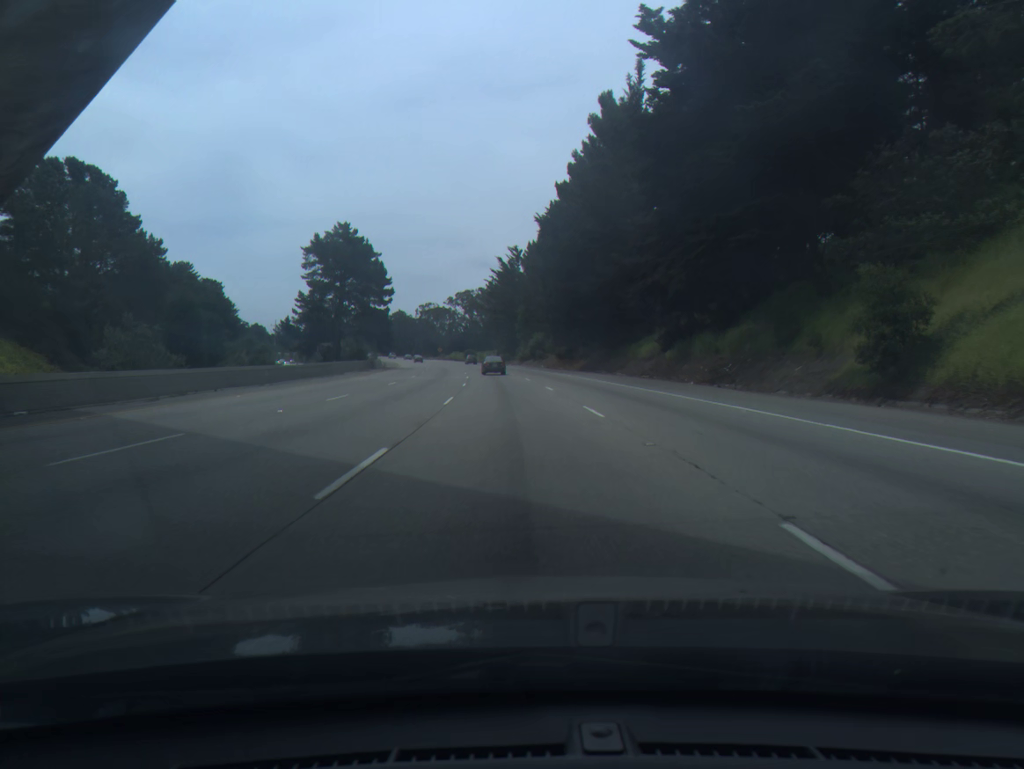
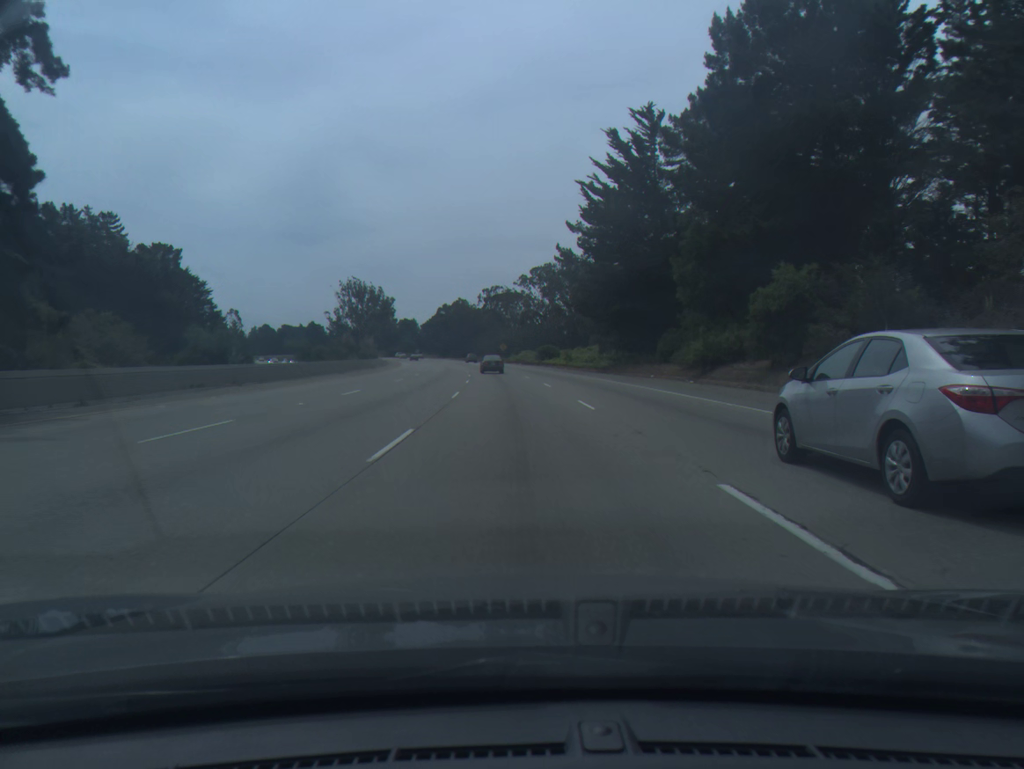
(-4.4, +85.6) m; -6°
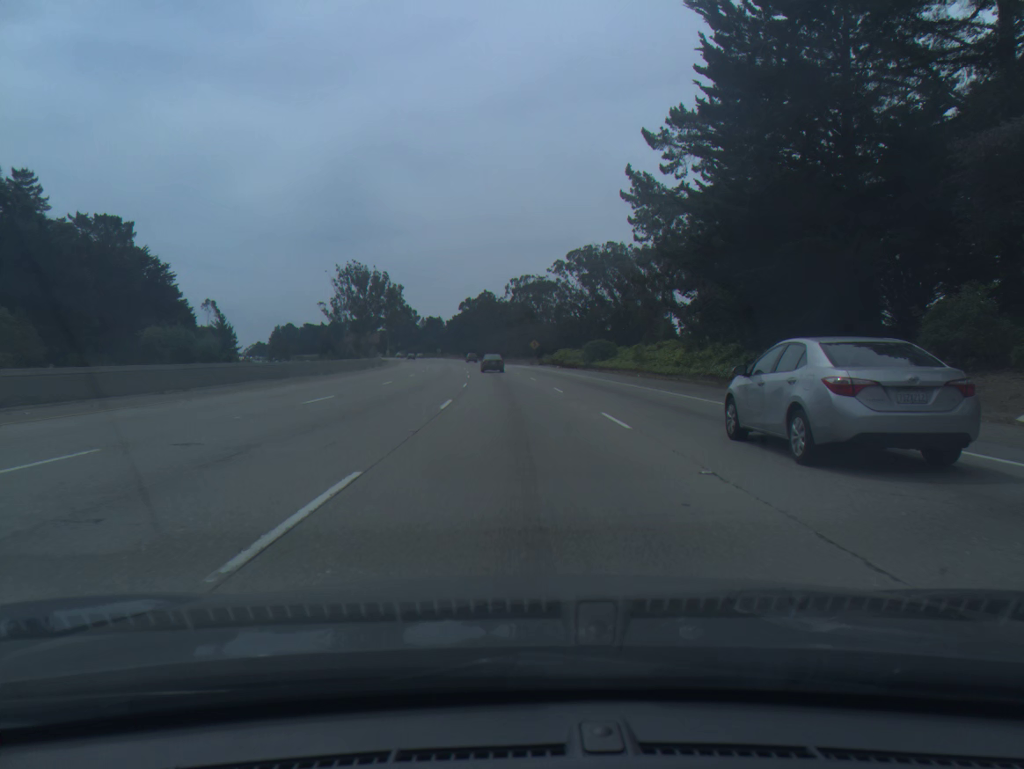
(-0.7, +34.4) m; -2°
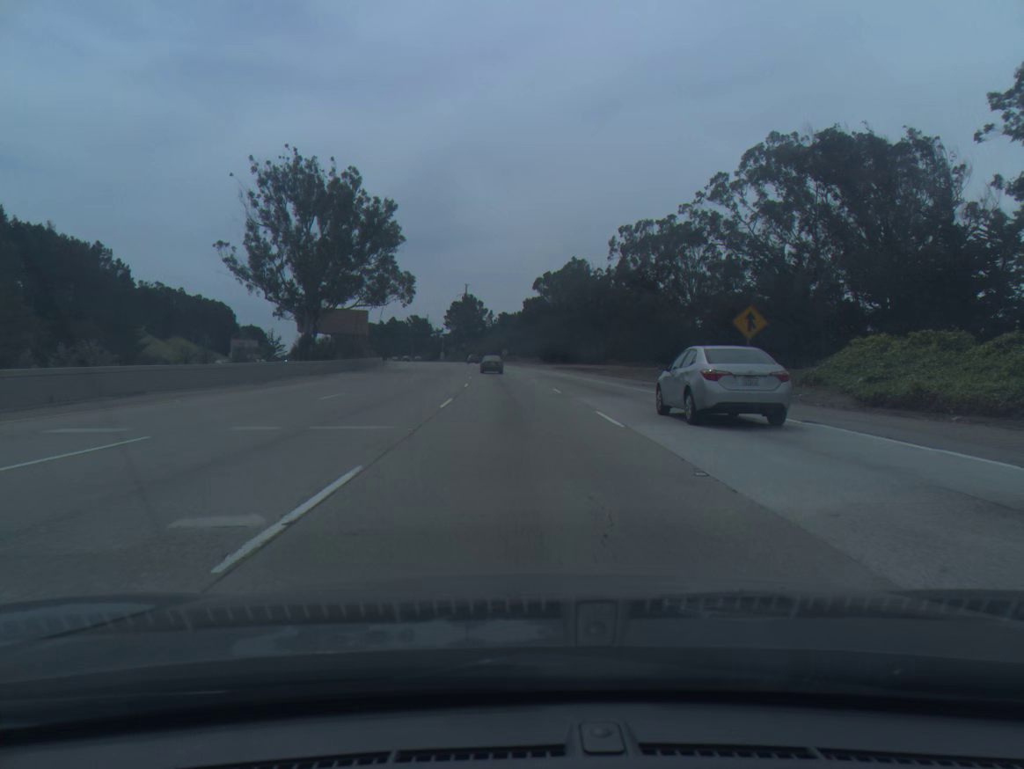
(-4.4, +86.3) m; -6°
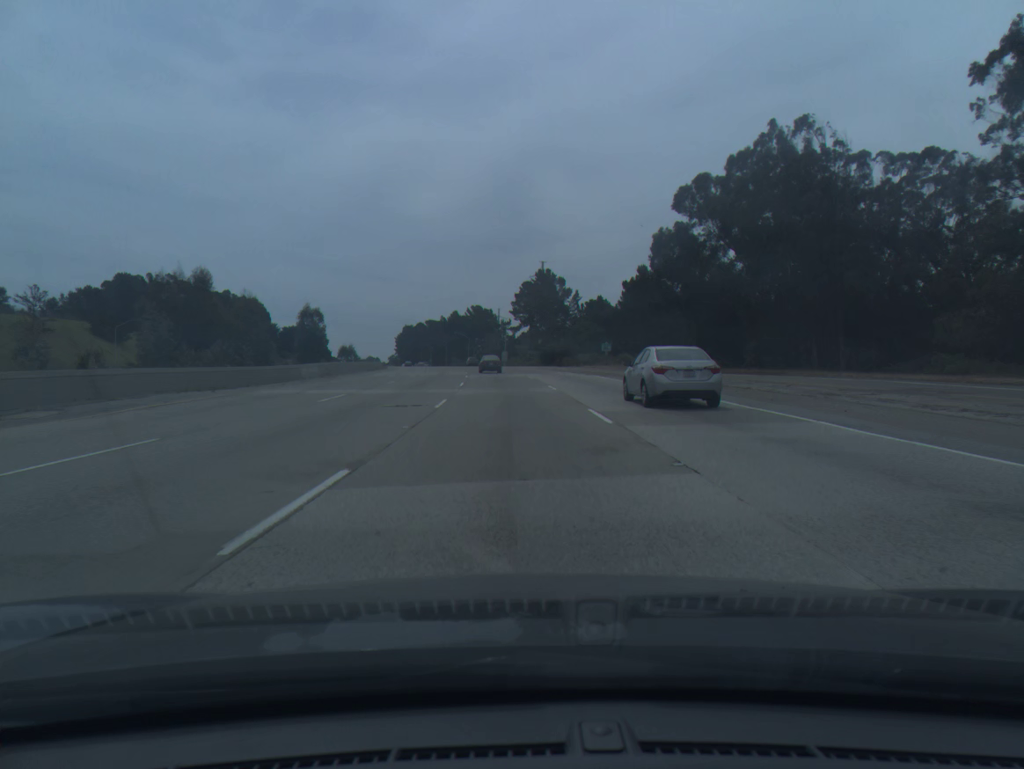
(-4.2, +87.1) m; -6°
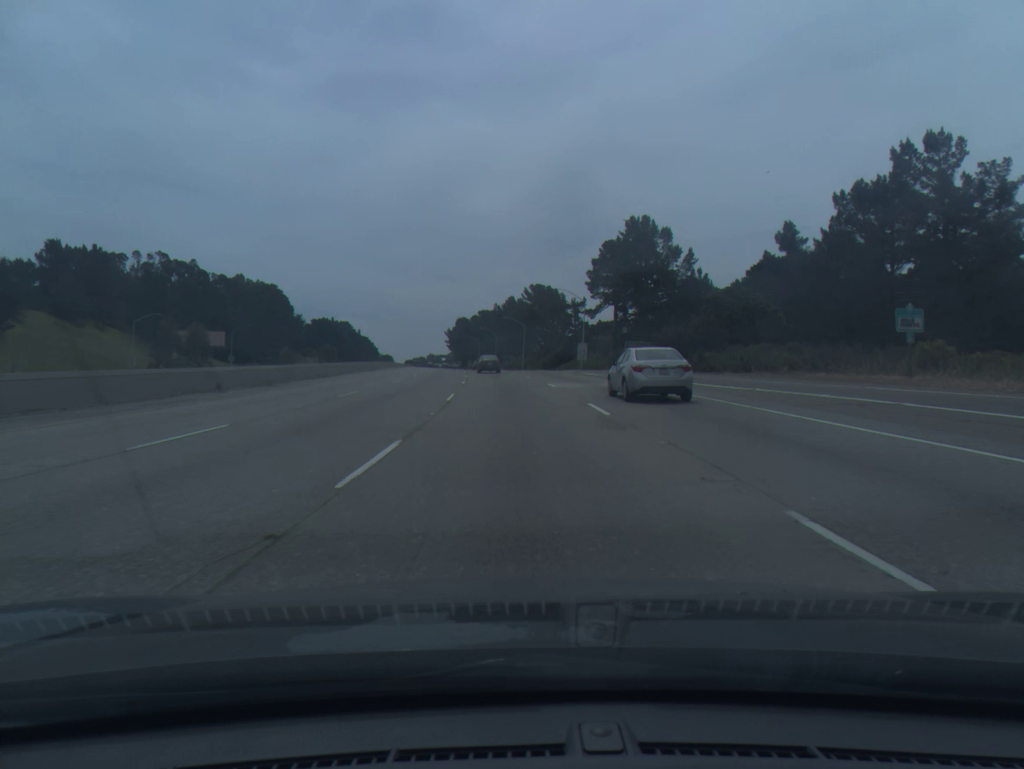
(-3.0, +70.4) m; -5°
